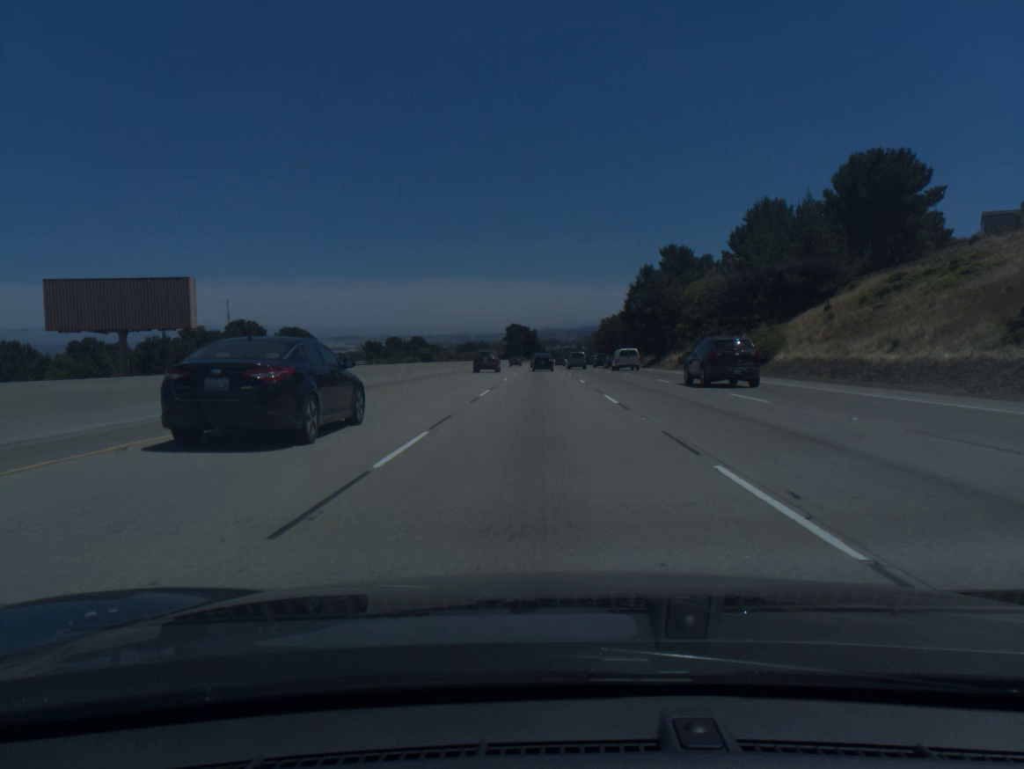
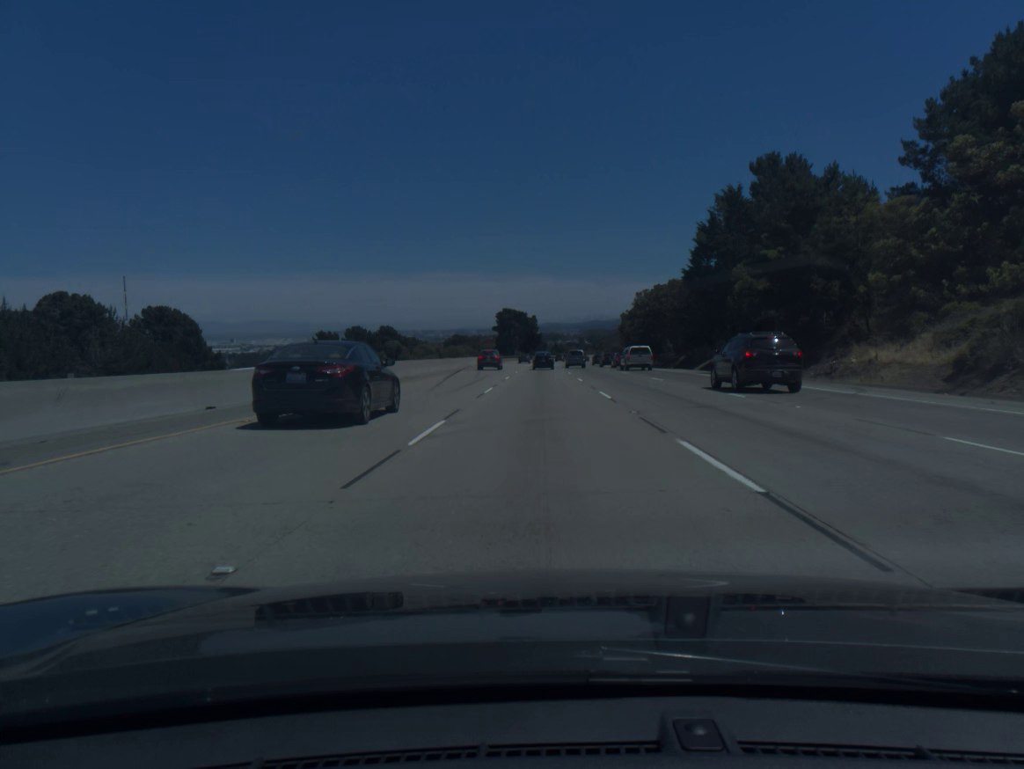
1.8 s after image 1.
(0.0, +56.3) m; 0°
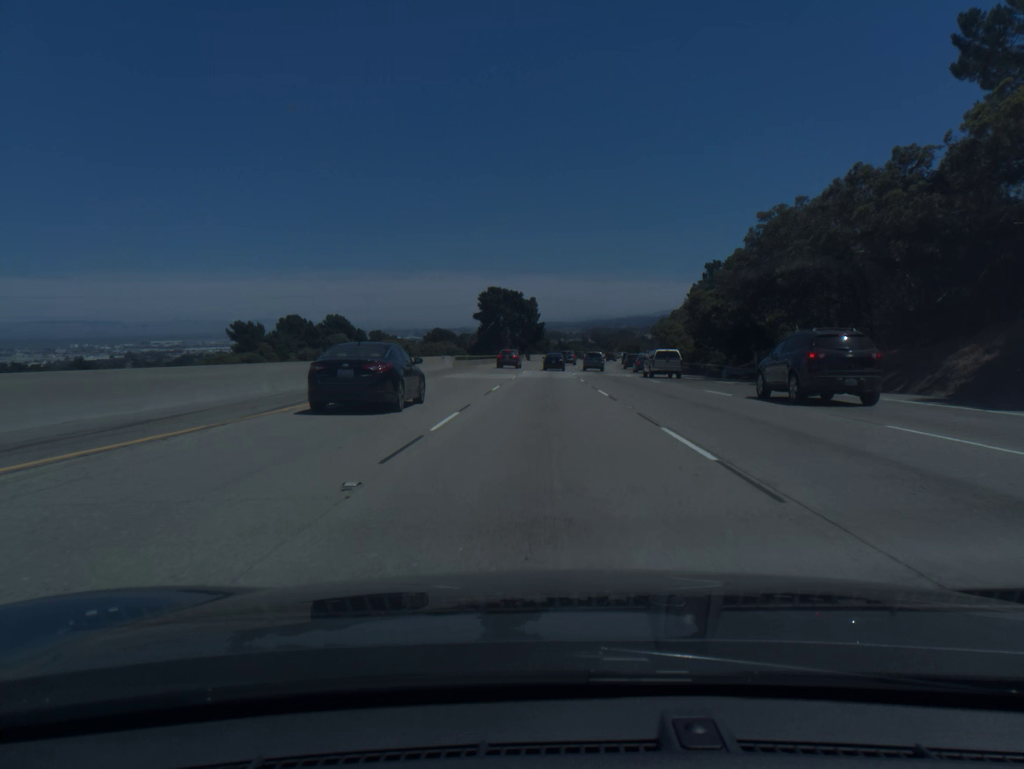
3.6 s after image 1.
(-0.1, +56.5) m; 0°
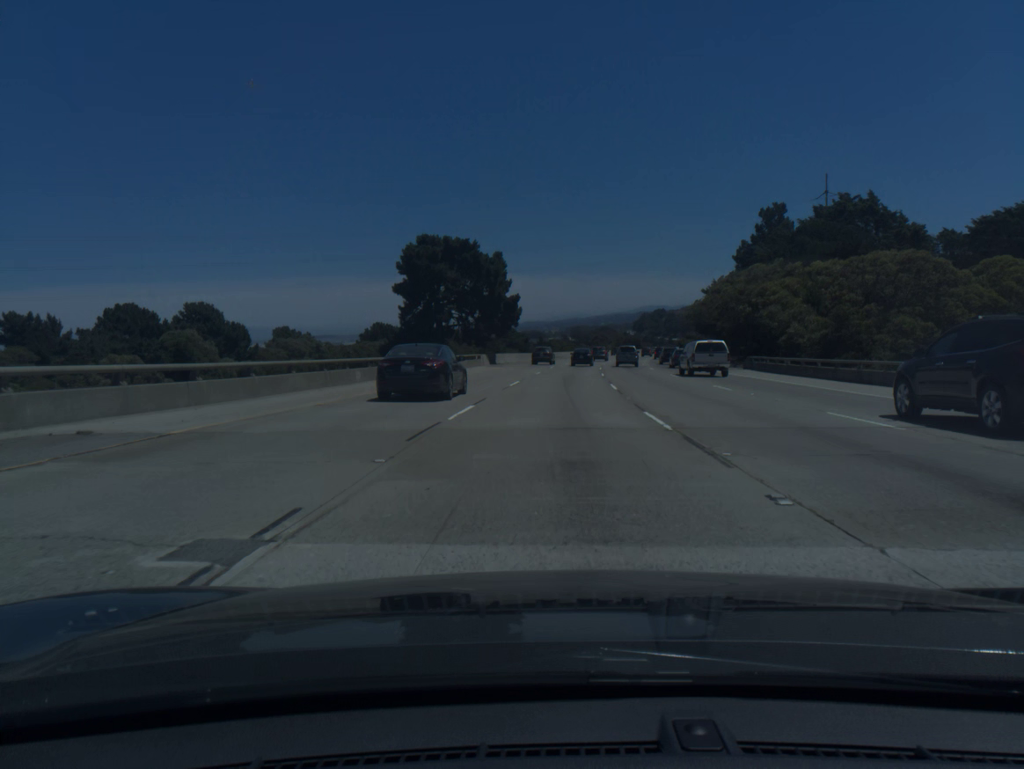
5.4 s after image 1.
(+0.4, +56.7) m; +1°
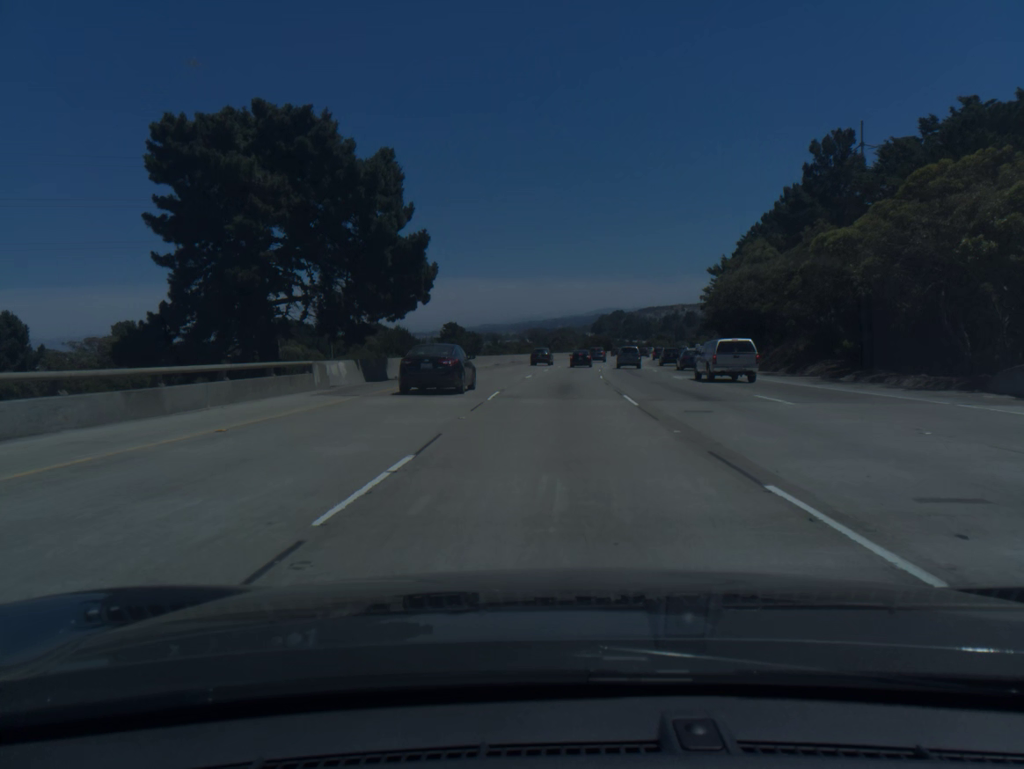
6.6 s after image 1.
(+1.0, +37.8) m; +3°
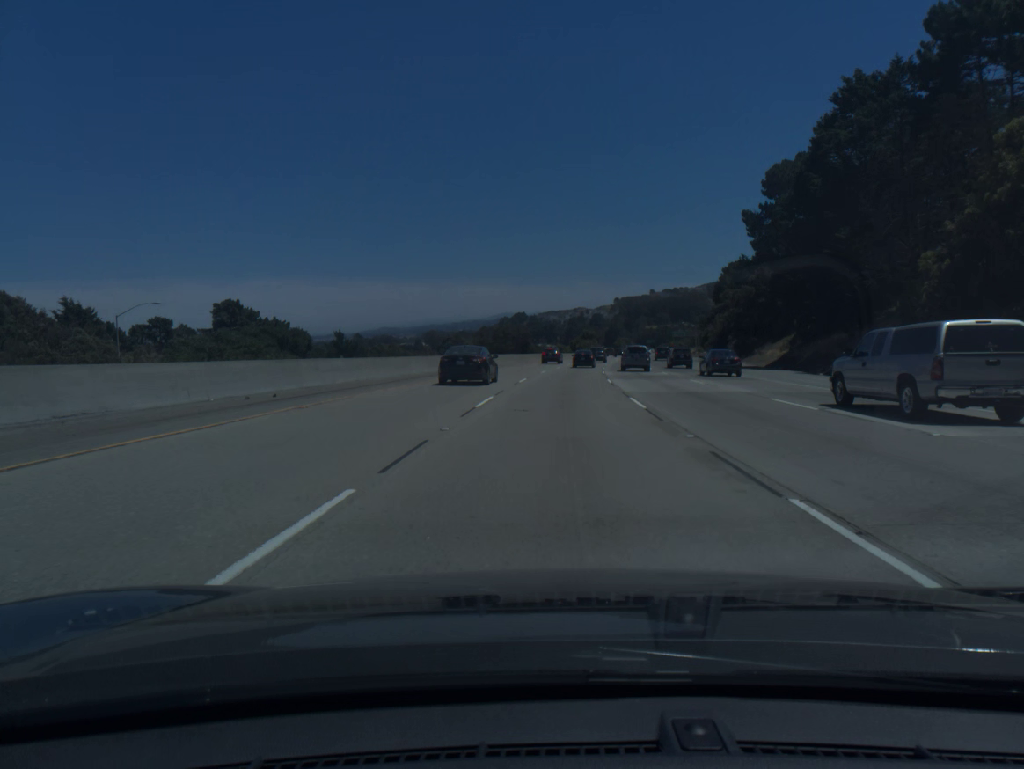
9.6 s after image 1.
(+5.9, +94.2) m; +7°
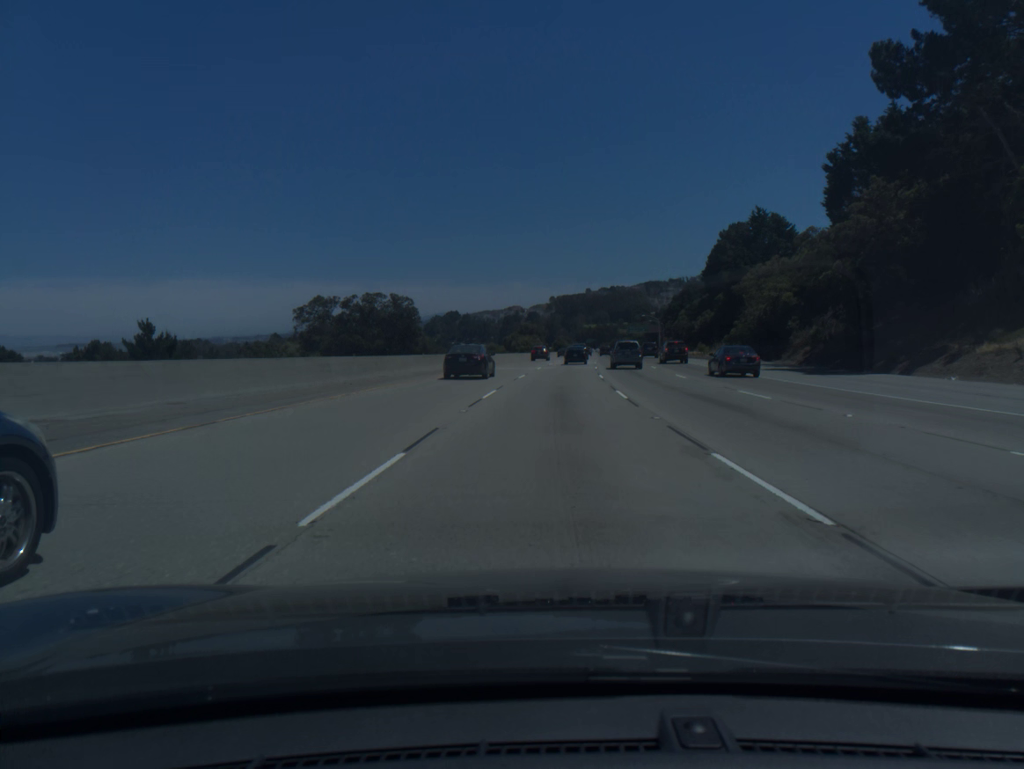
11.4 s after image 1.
(+2.3, +55.8) m; +5°
